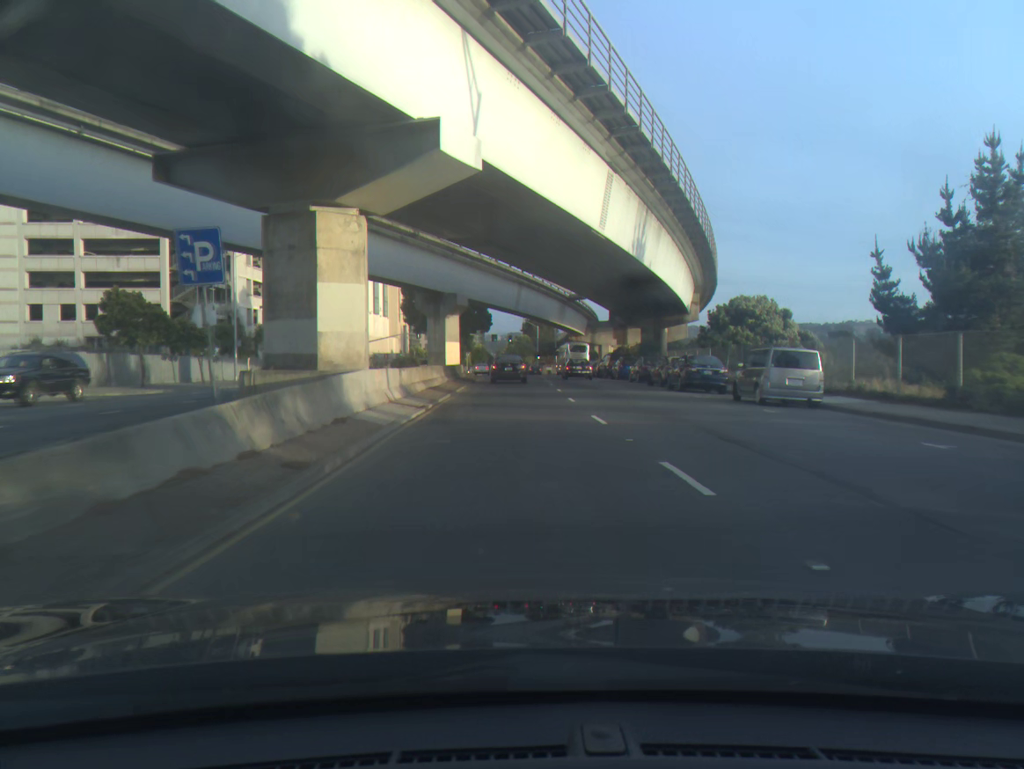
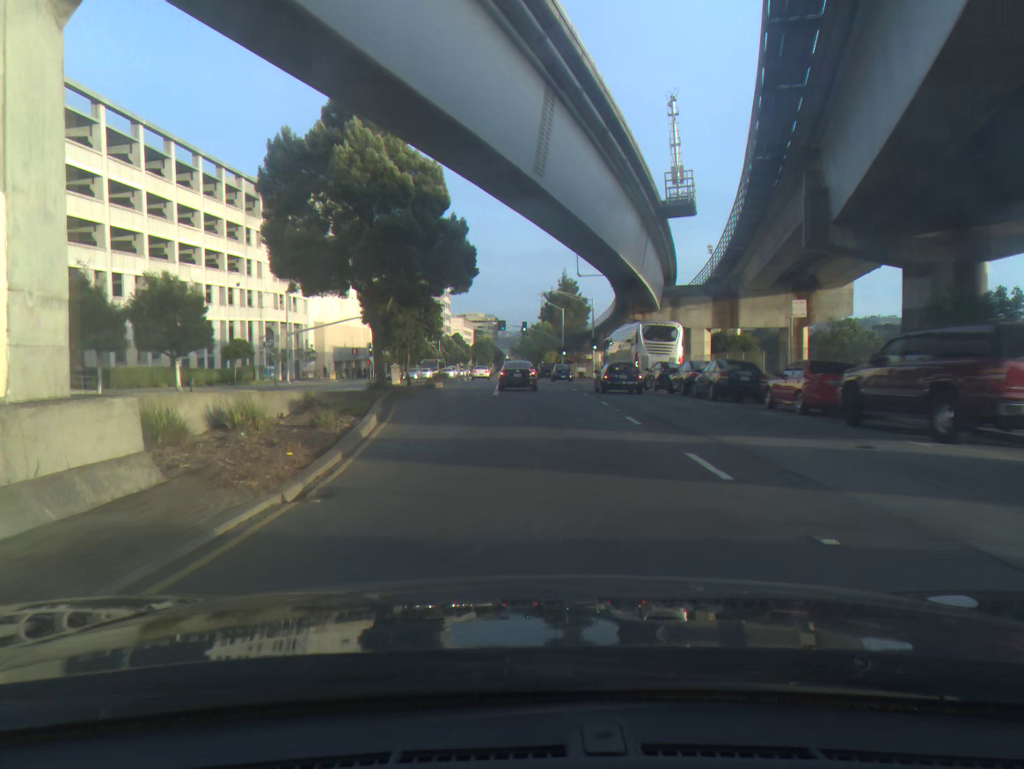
(-0.2, +43.1) m; -1°
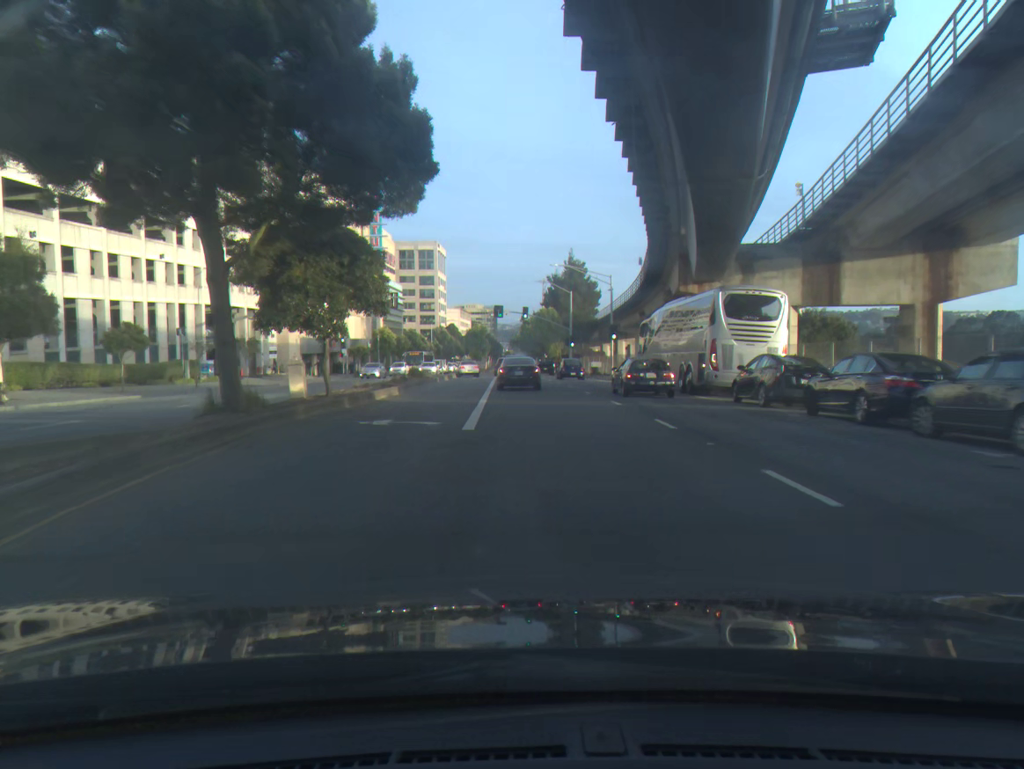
(-0.1, +16.3) m; 0°
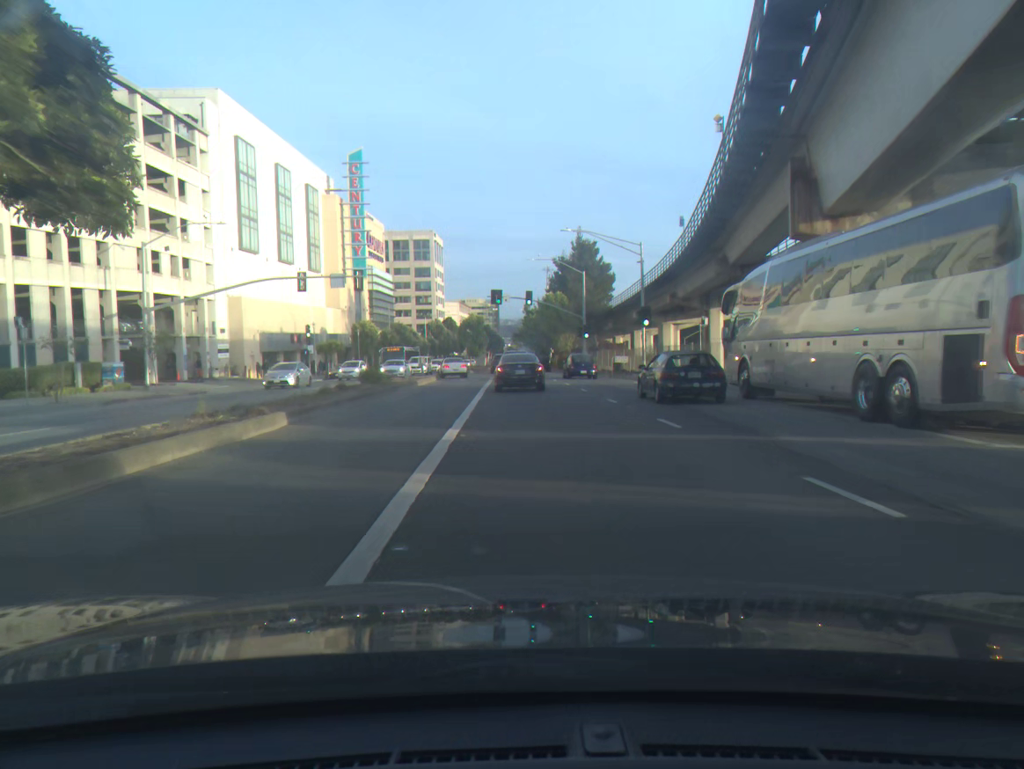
(-0.1, +15.4) m; -1°
